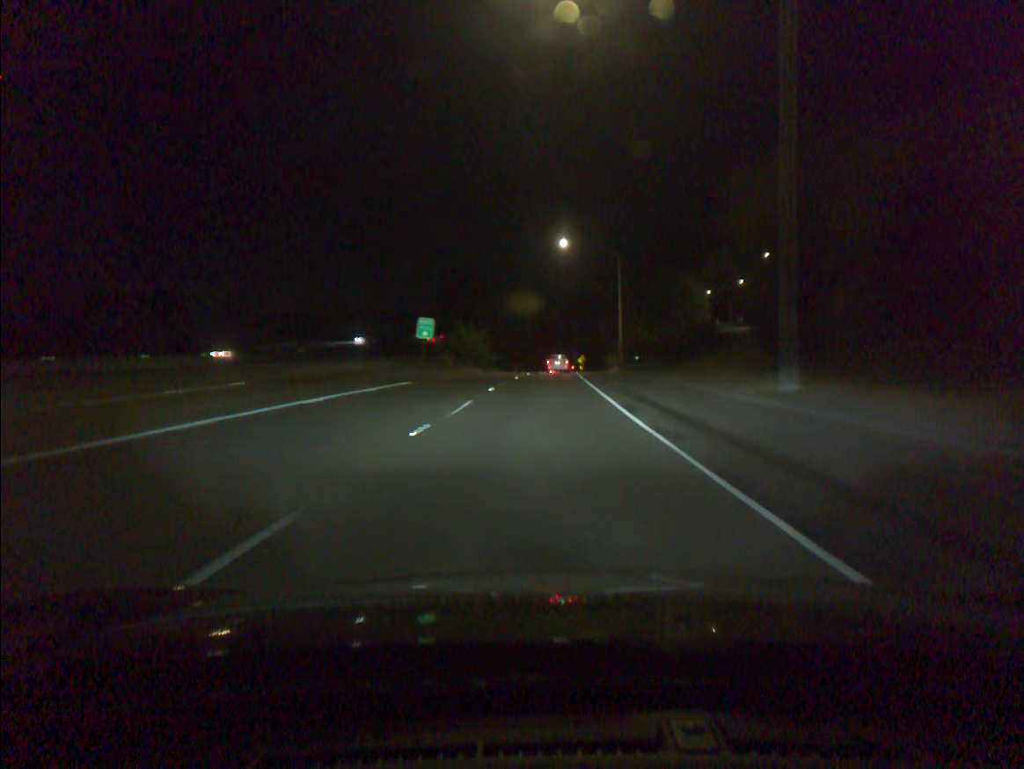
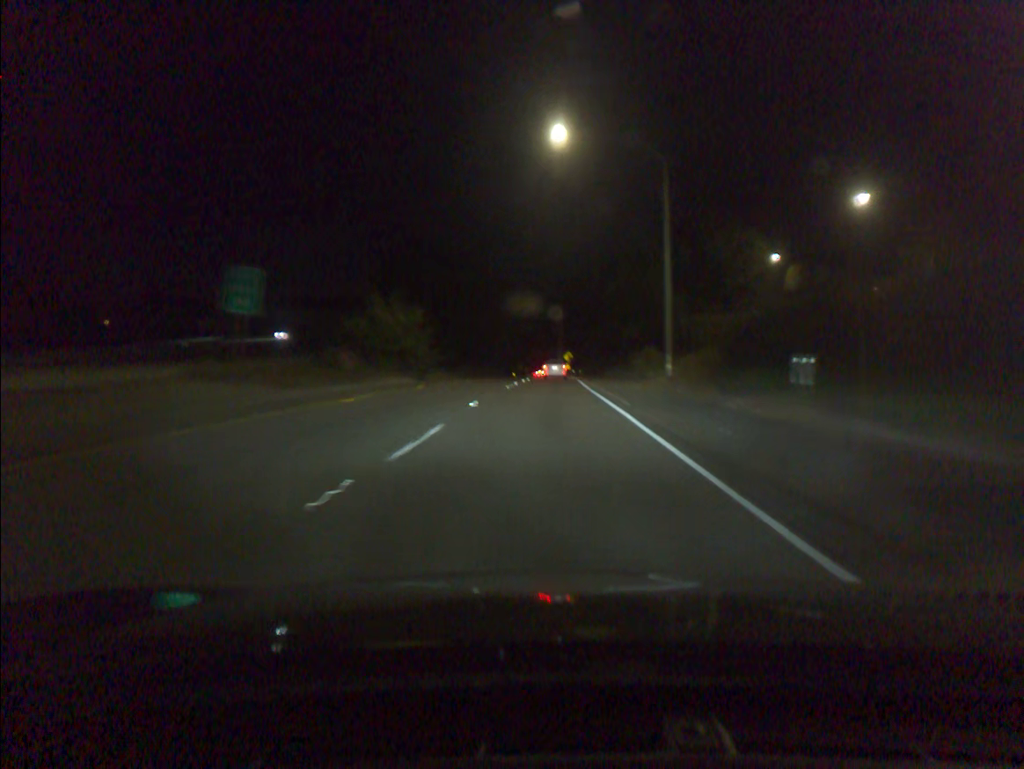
(+0.4, +34.7) m; +1°
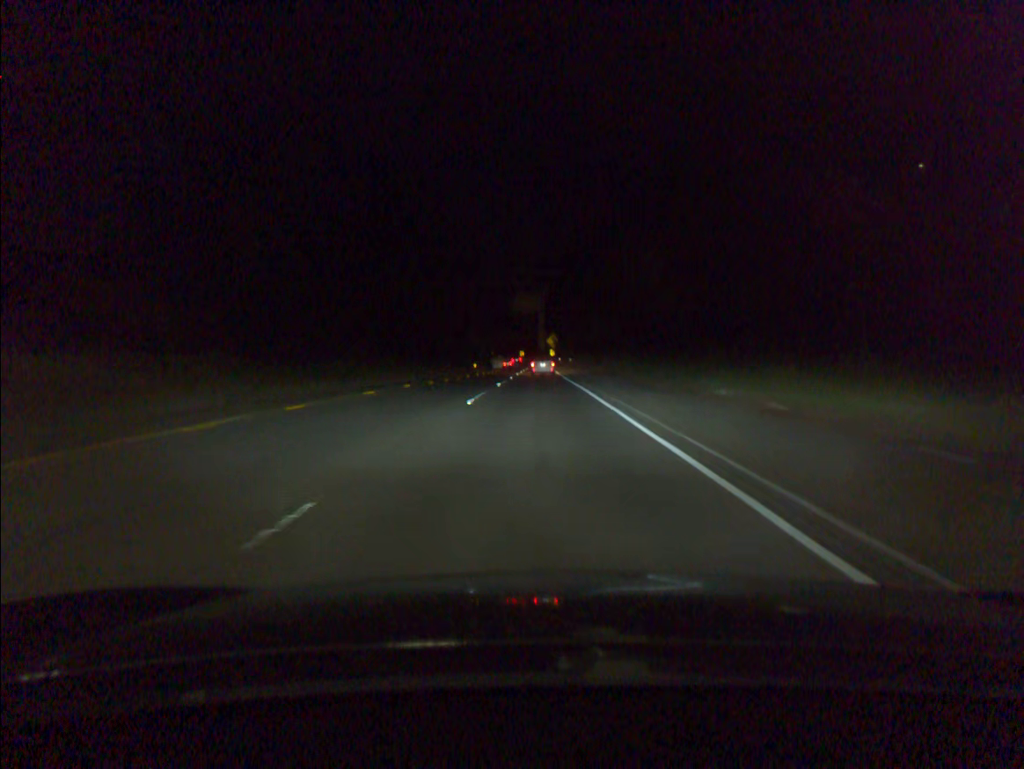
(+0.8, +51.5) m; +1°
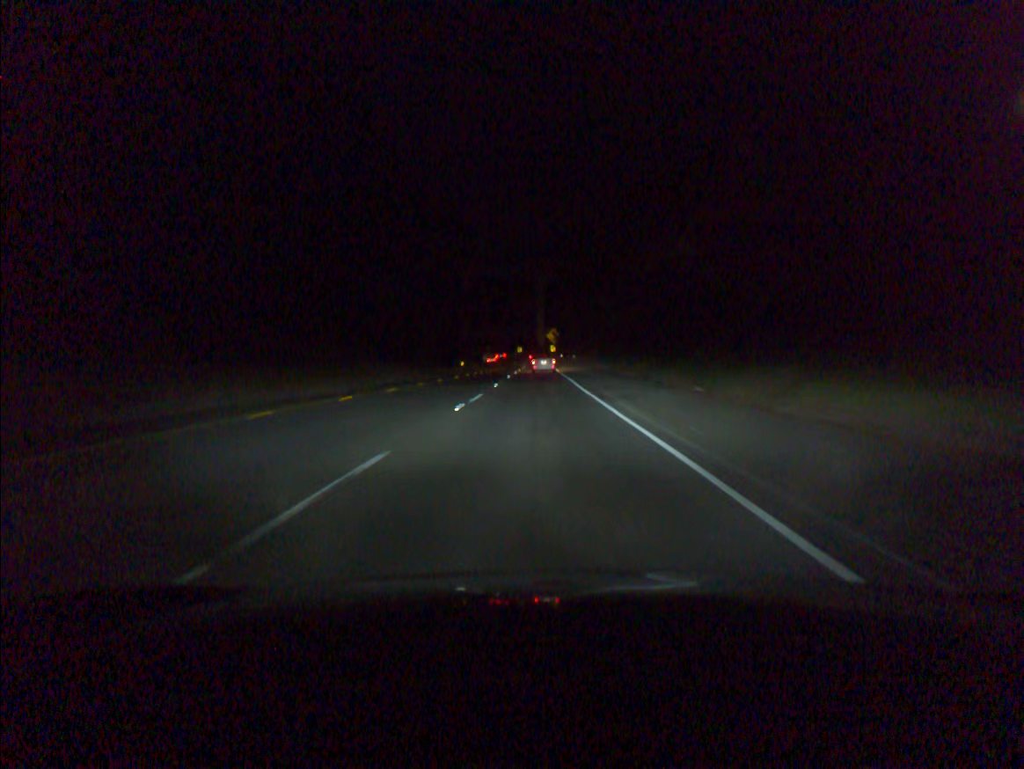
(0.0, +17.1) m; 0°
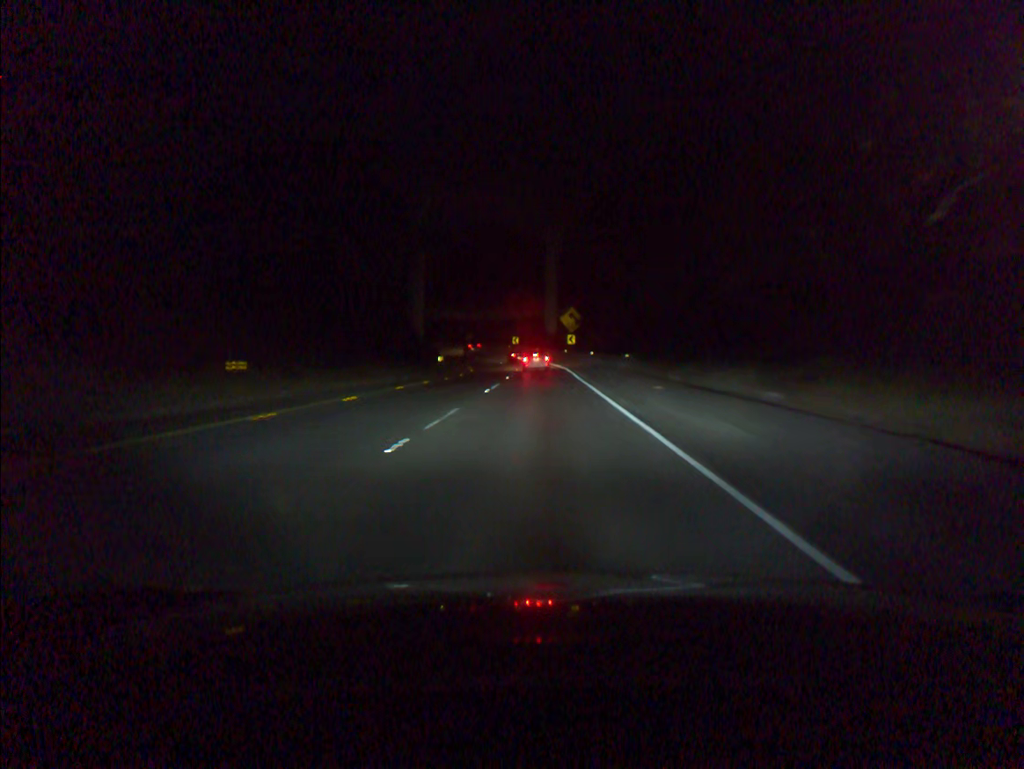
(-0.3, +67.4) m; -1°
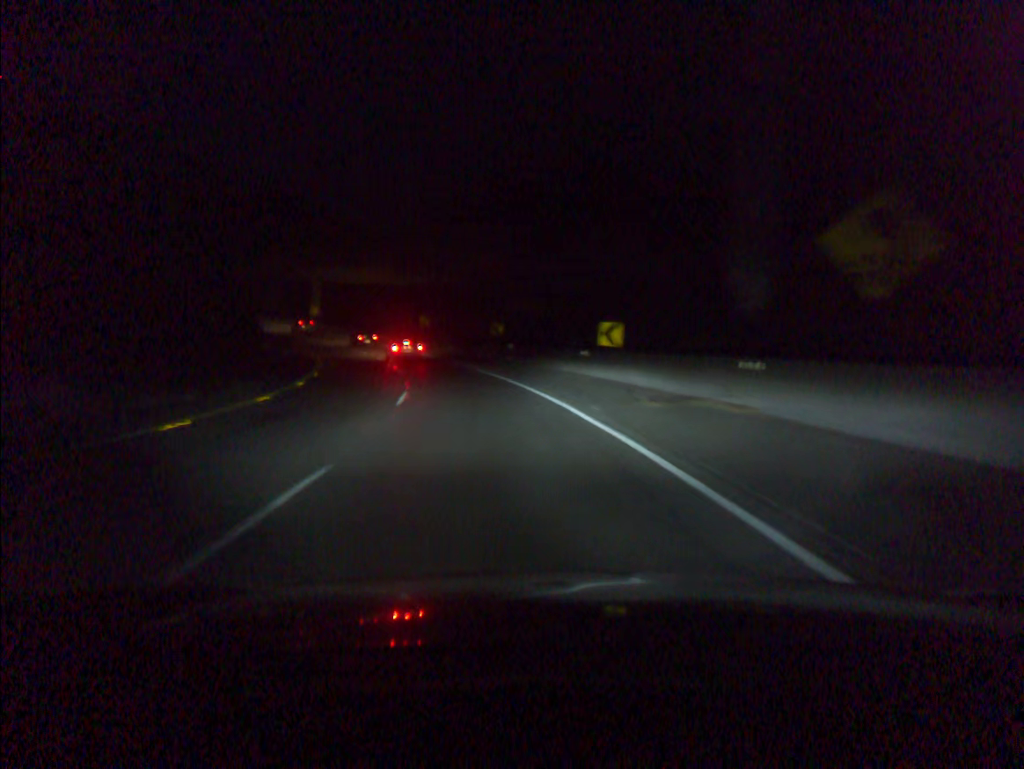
(-1.7, +82.9) m; -7°
